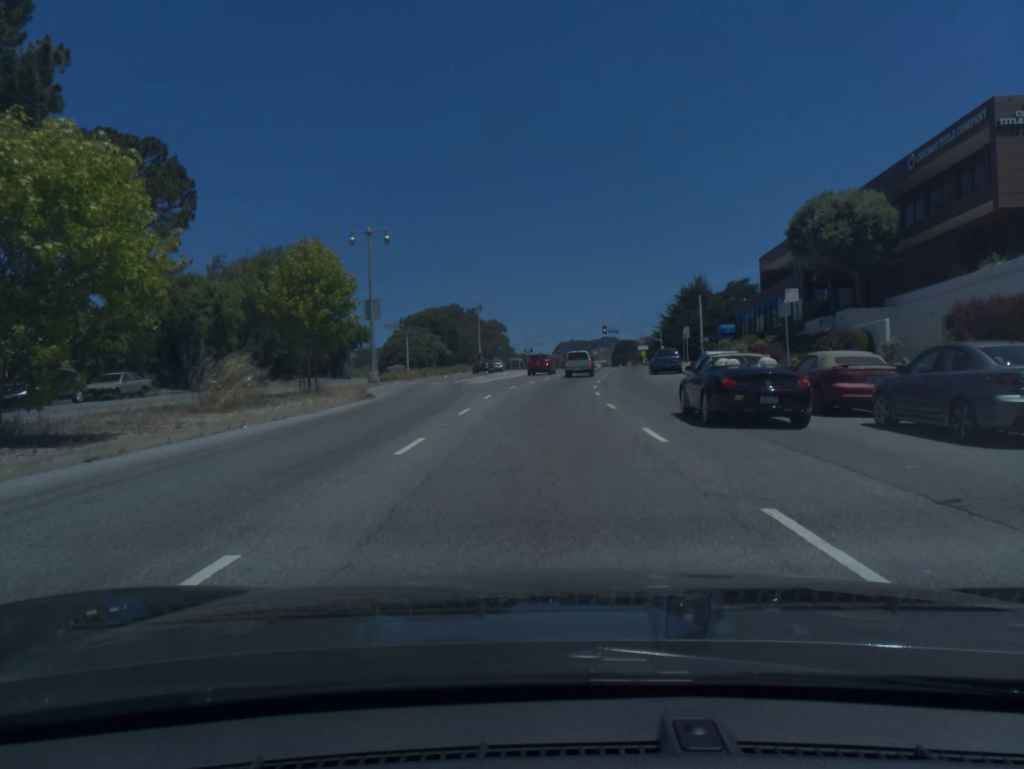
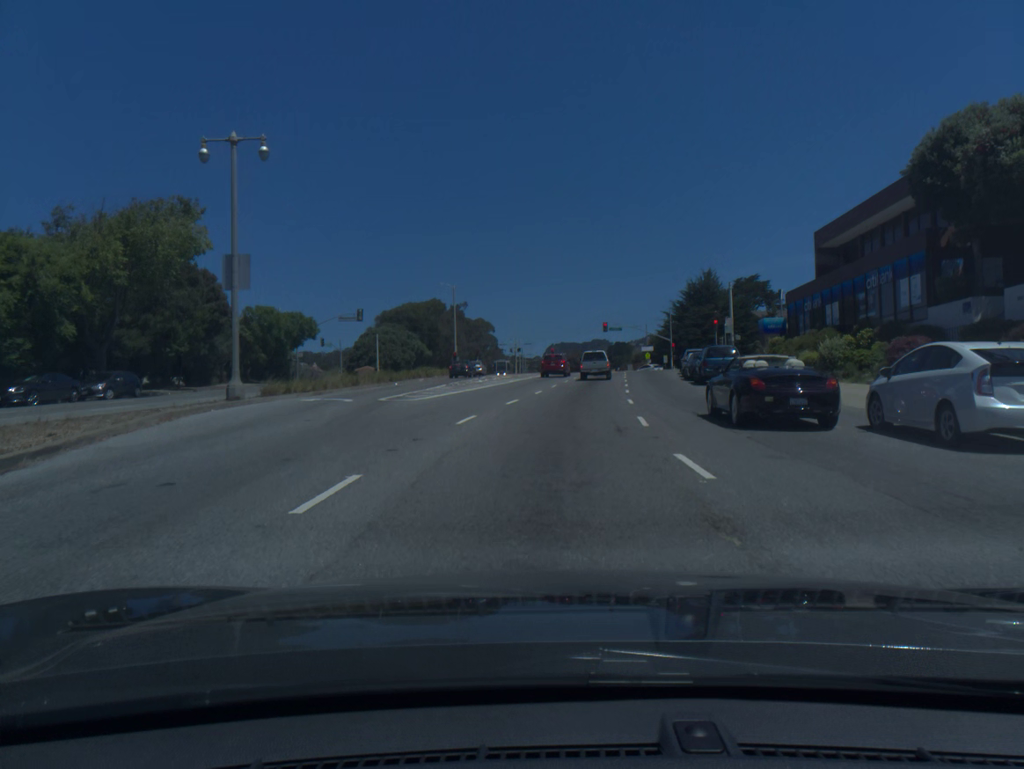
(+0.1, +18.4) m; +1°
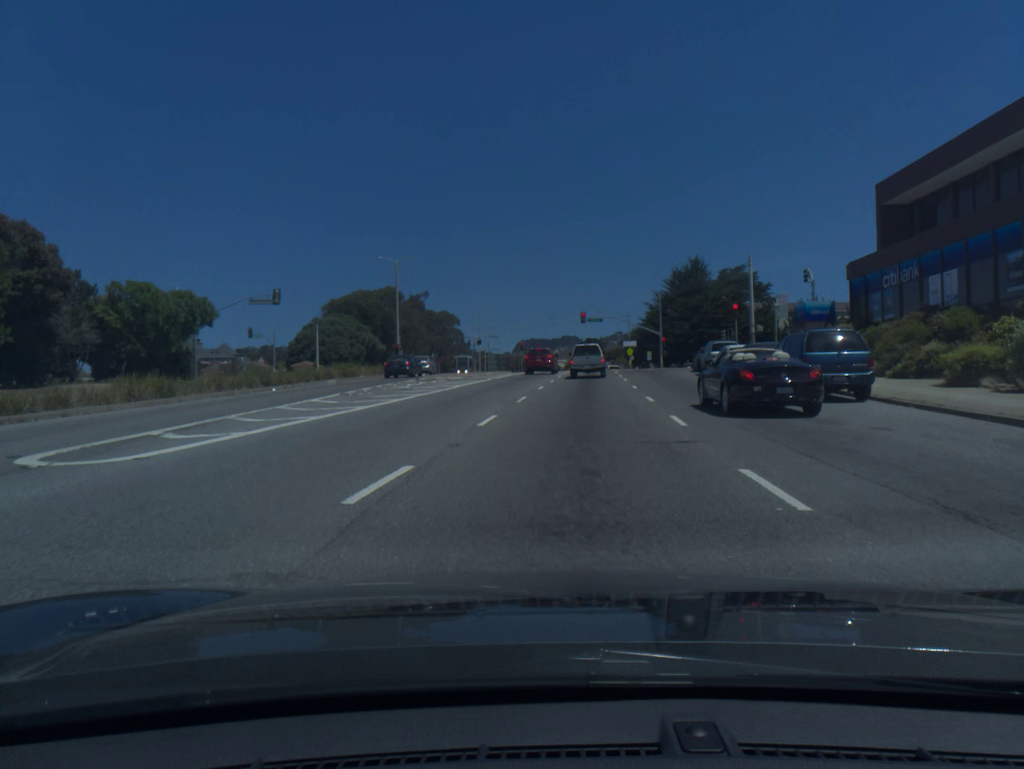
(+0.3, +16.5) m; +2°
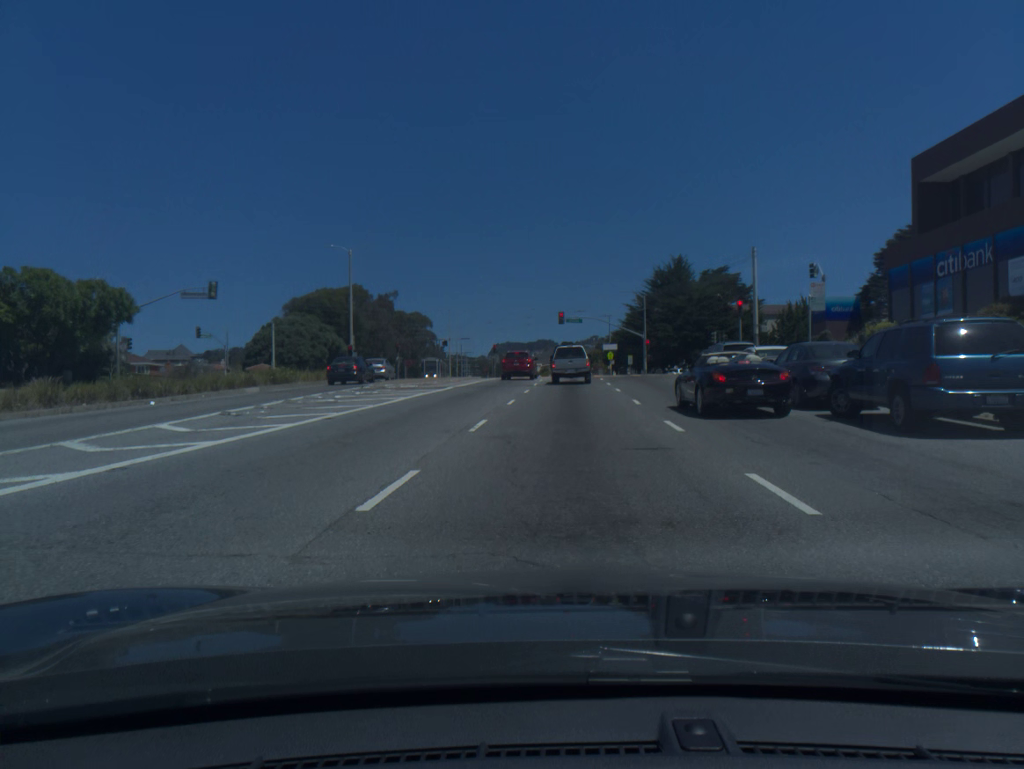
(+0.1, +7.4) m; +2°
